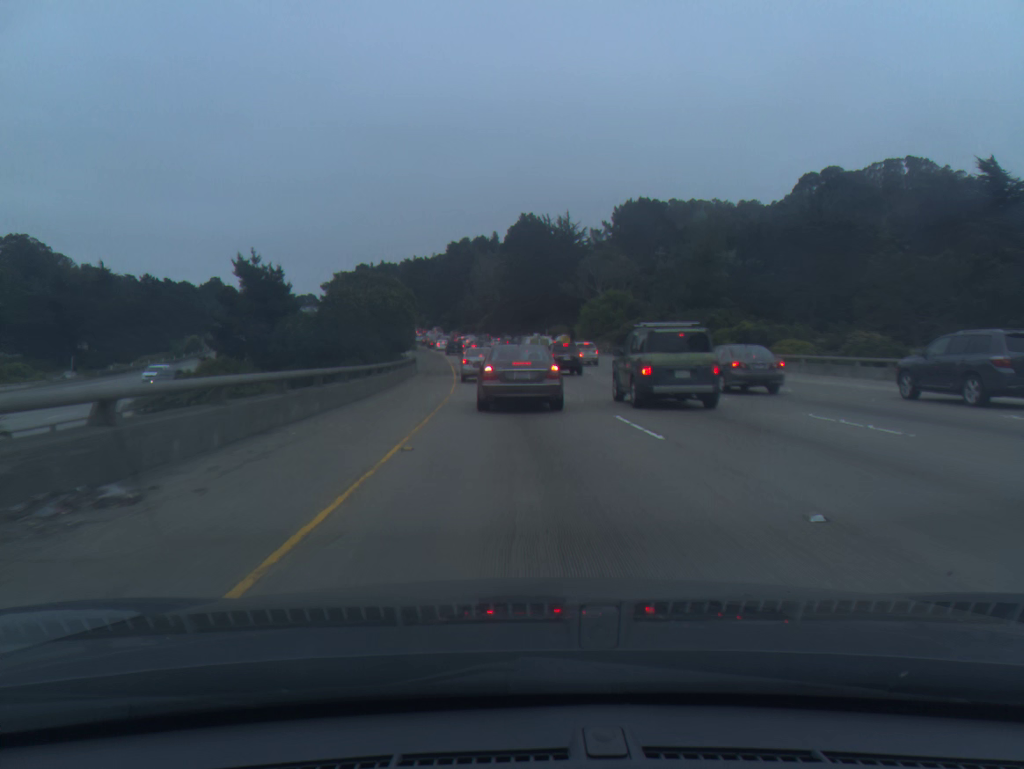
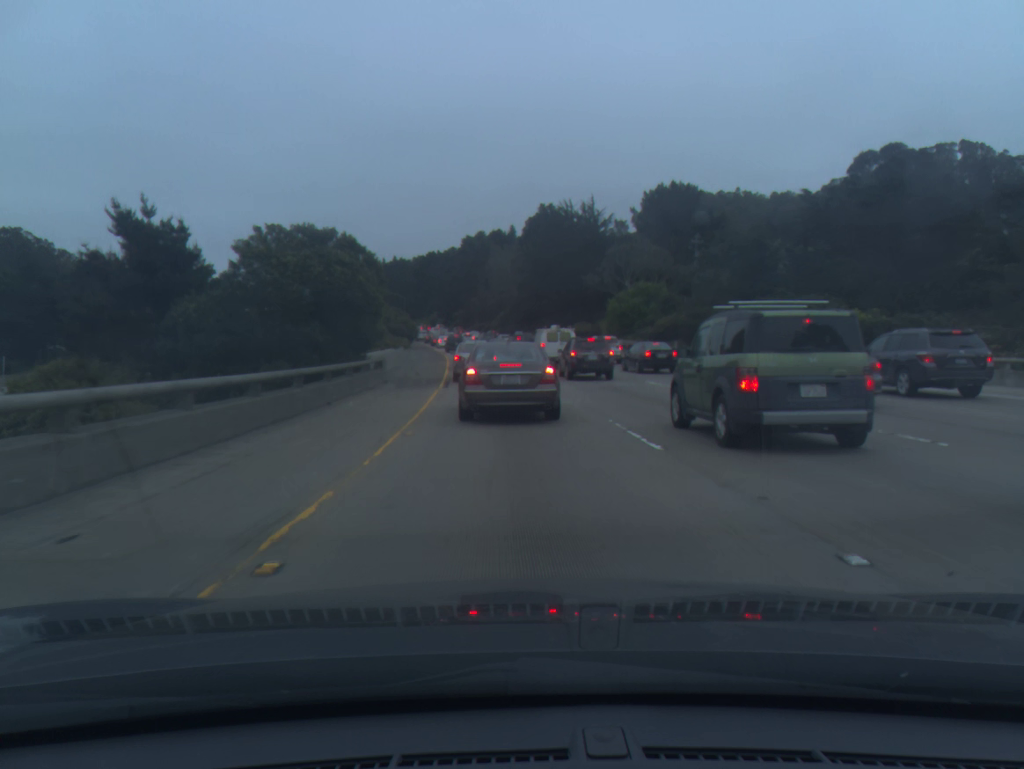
(-0.2, +15.8) m; -1°
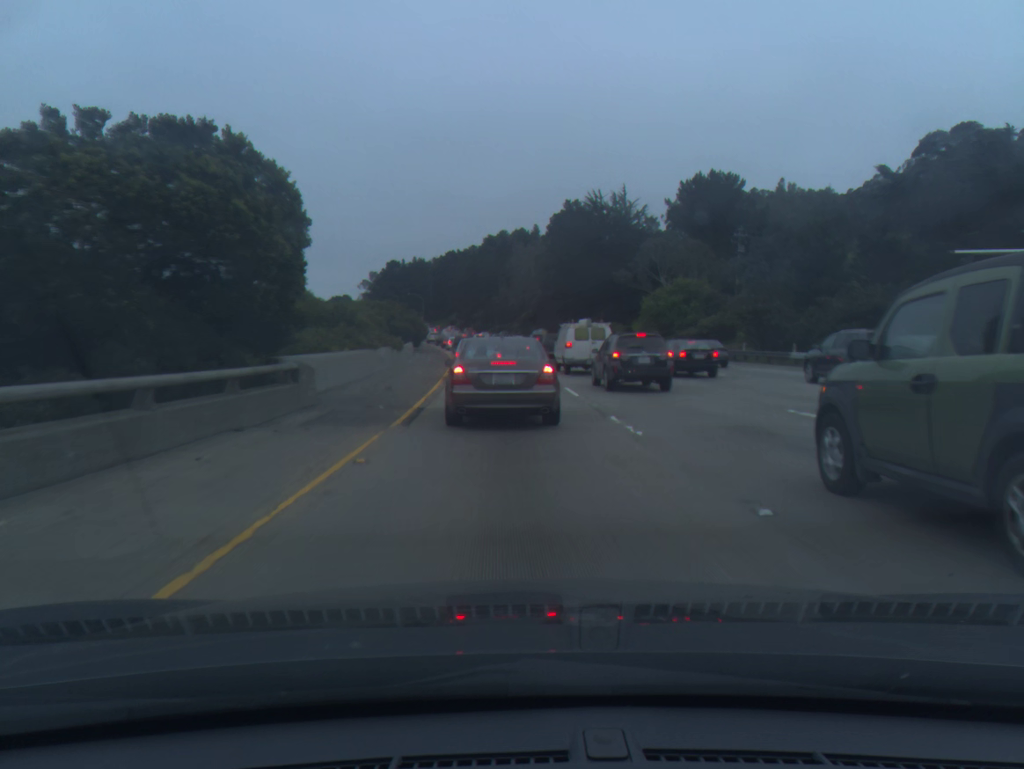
(-0.2, +13.4) m; -2°
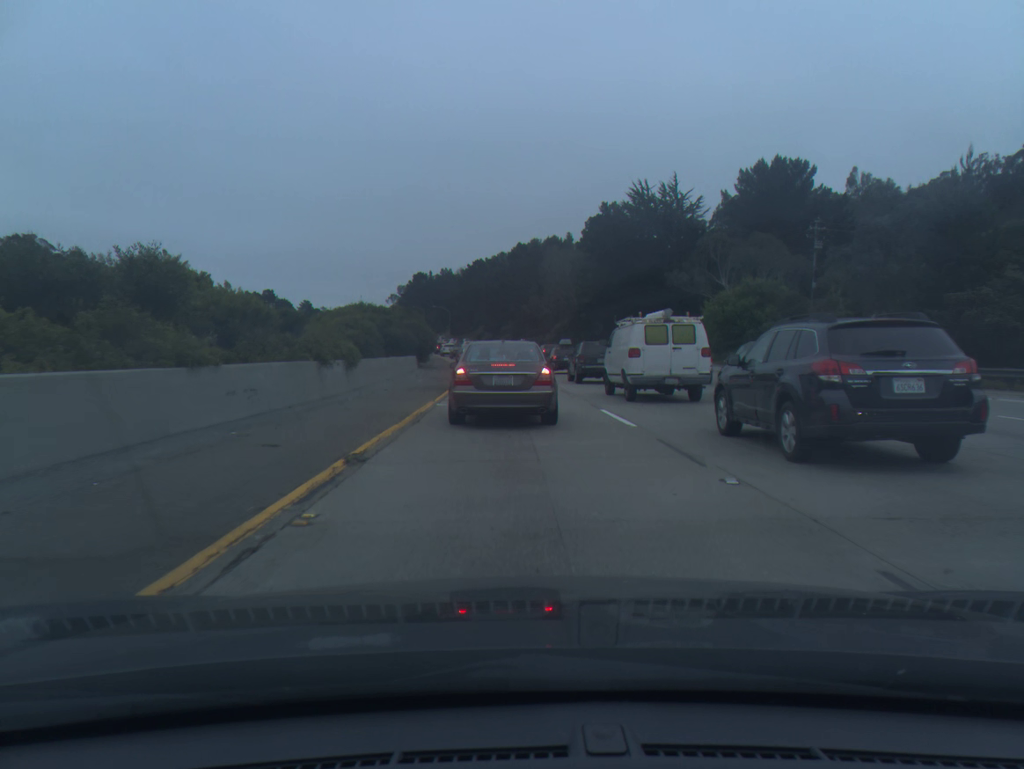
(-0.4, +20.4) m; -2°
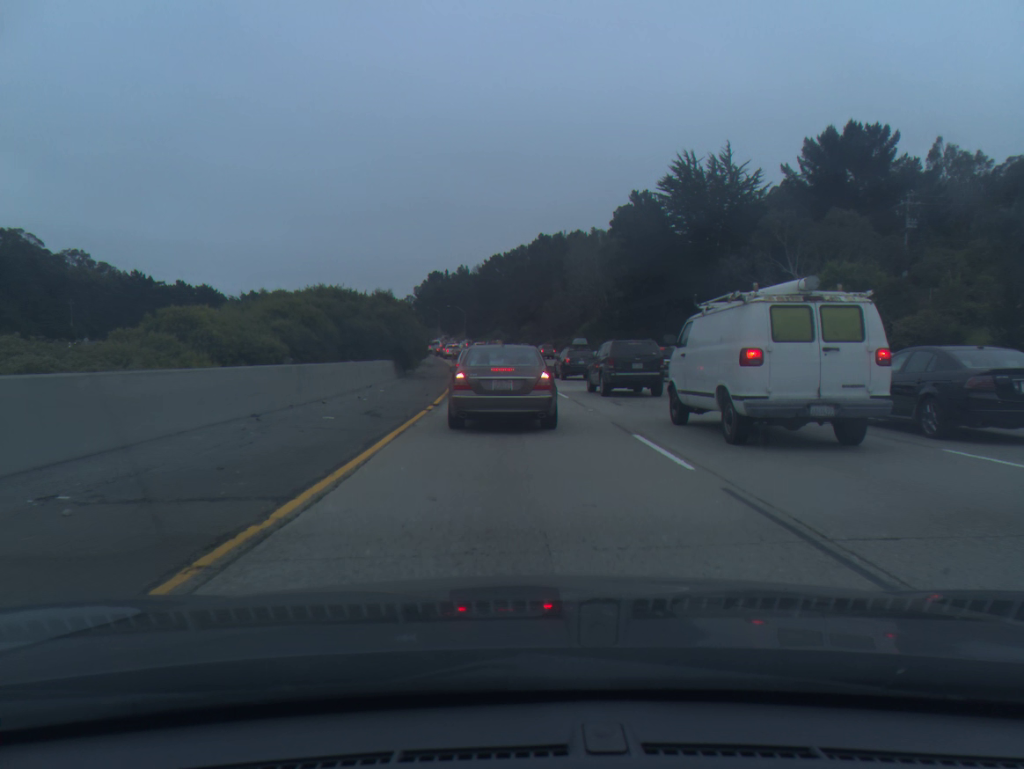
(-0.2, +19.4) m; -1°
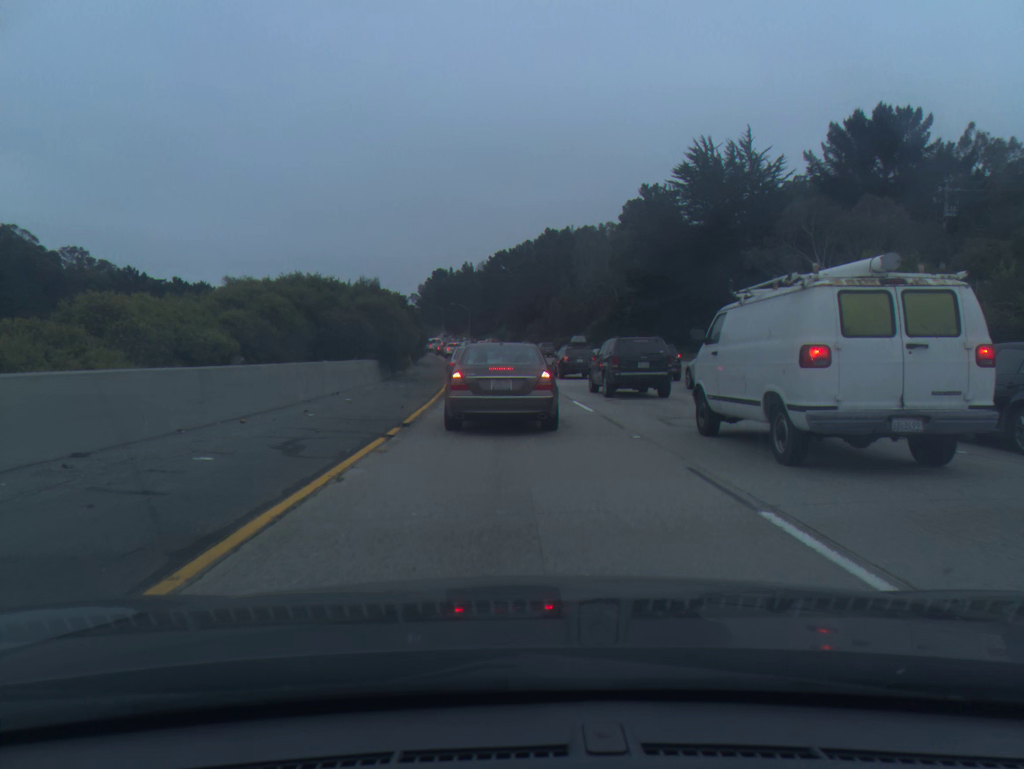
(0.0, +6.2) m; 0°
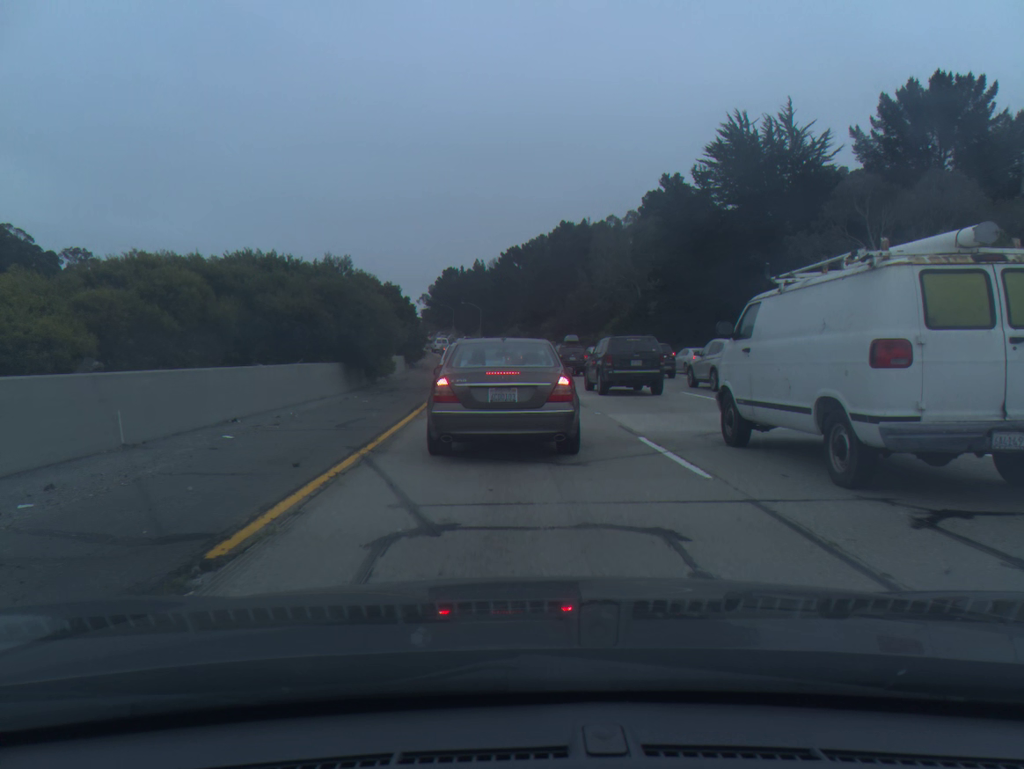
(-0.1, +9.5) m; -1°
